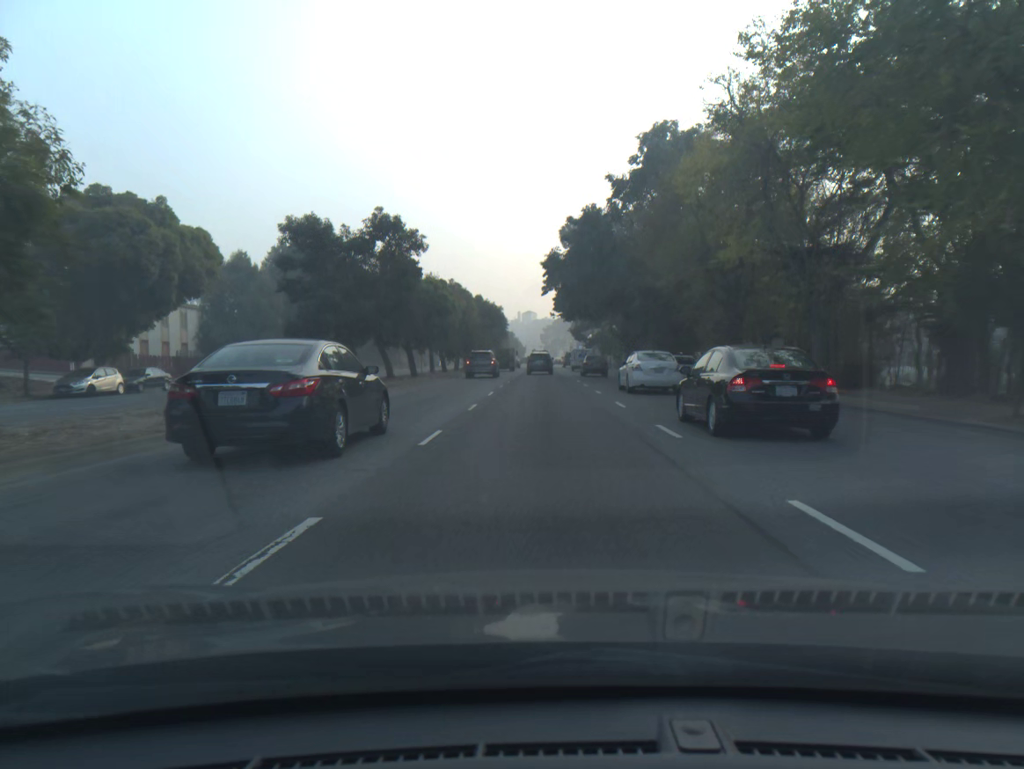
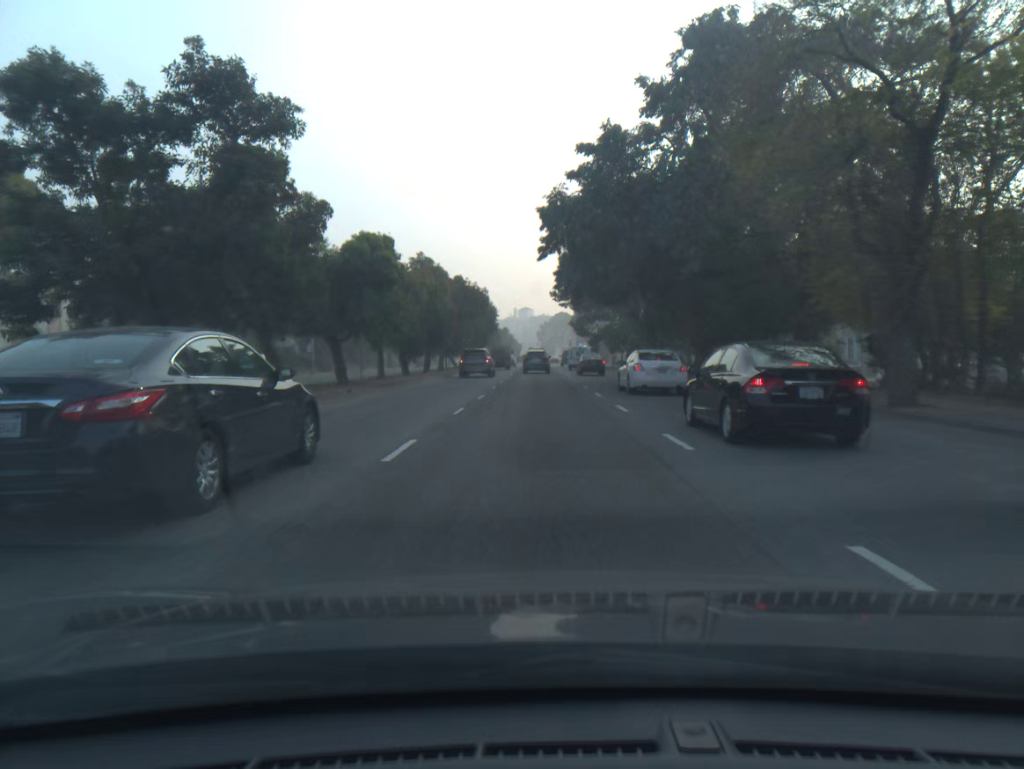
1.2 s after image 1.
(+0.1, +16.4) m; 0°
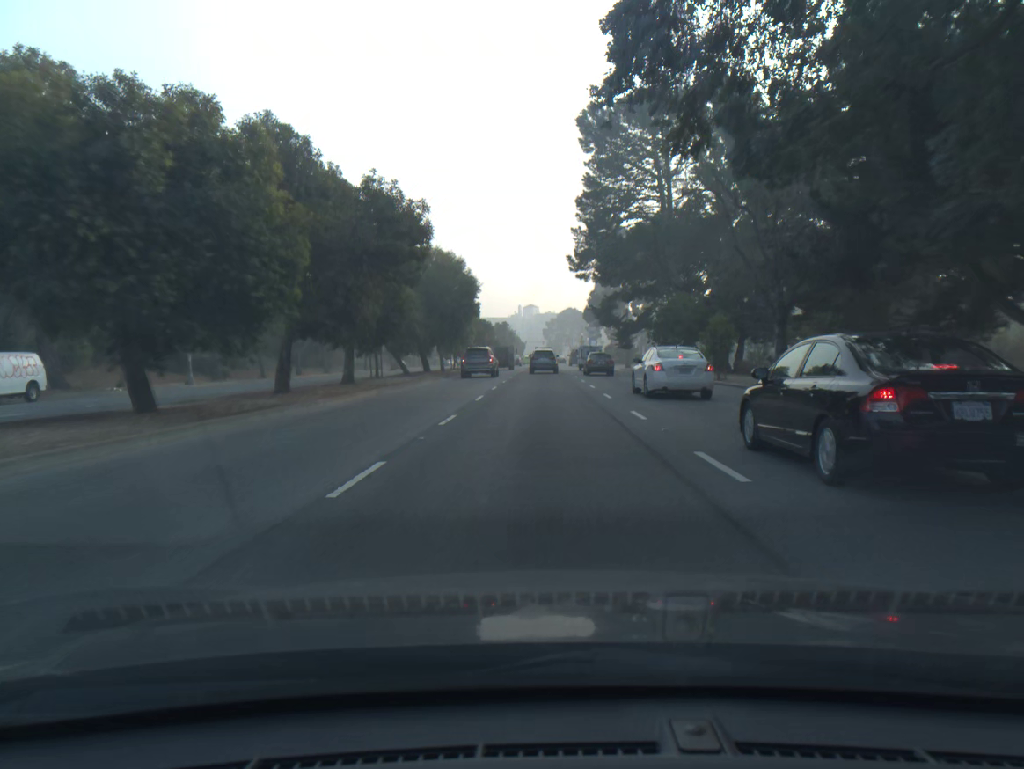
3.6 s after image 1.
(-0.2, +31.2) m; 0°
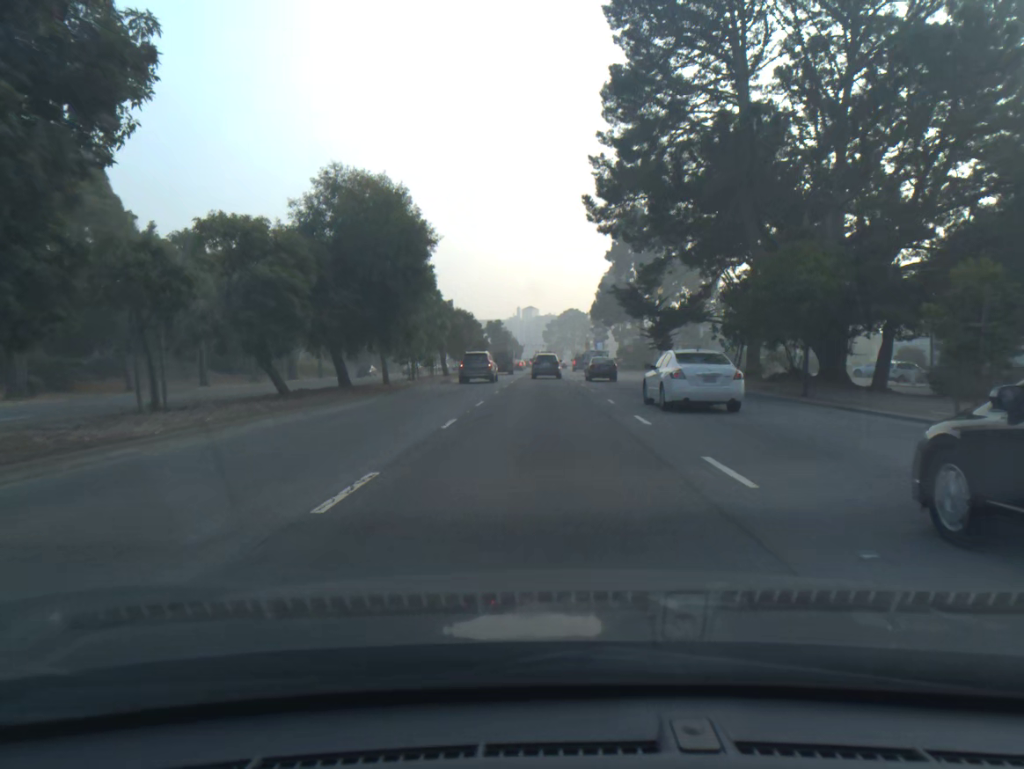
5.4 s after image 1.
(0.0, +22.1) m; 0°
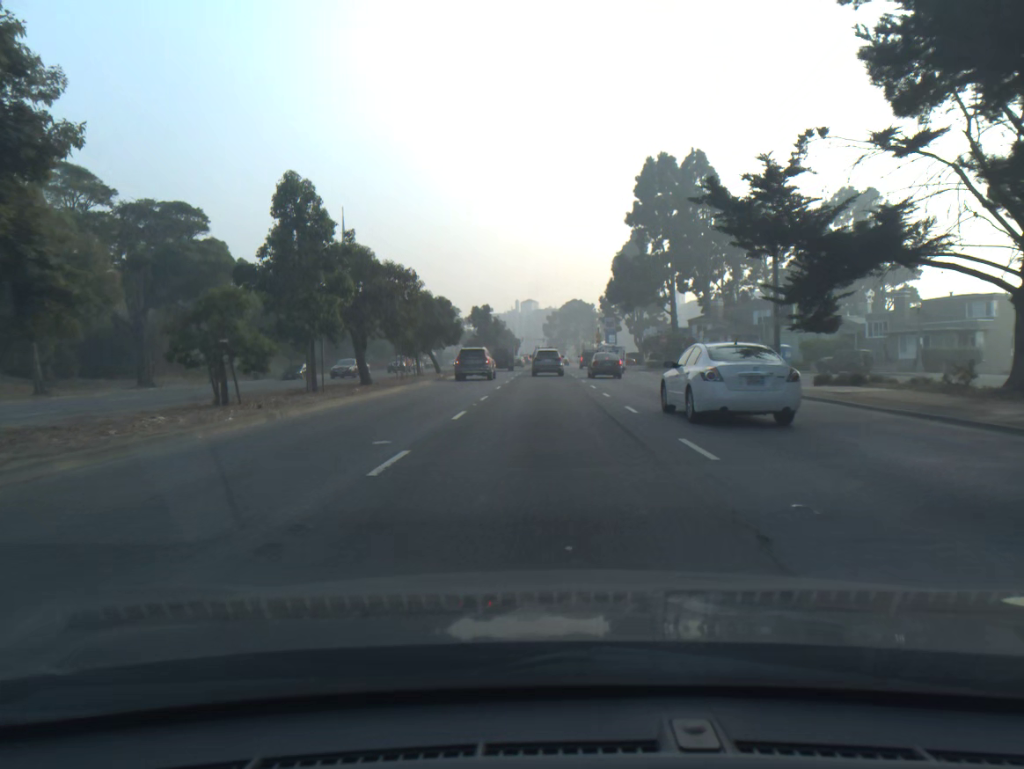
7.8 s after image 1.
(0.0, +27.6) m; 0°
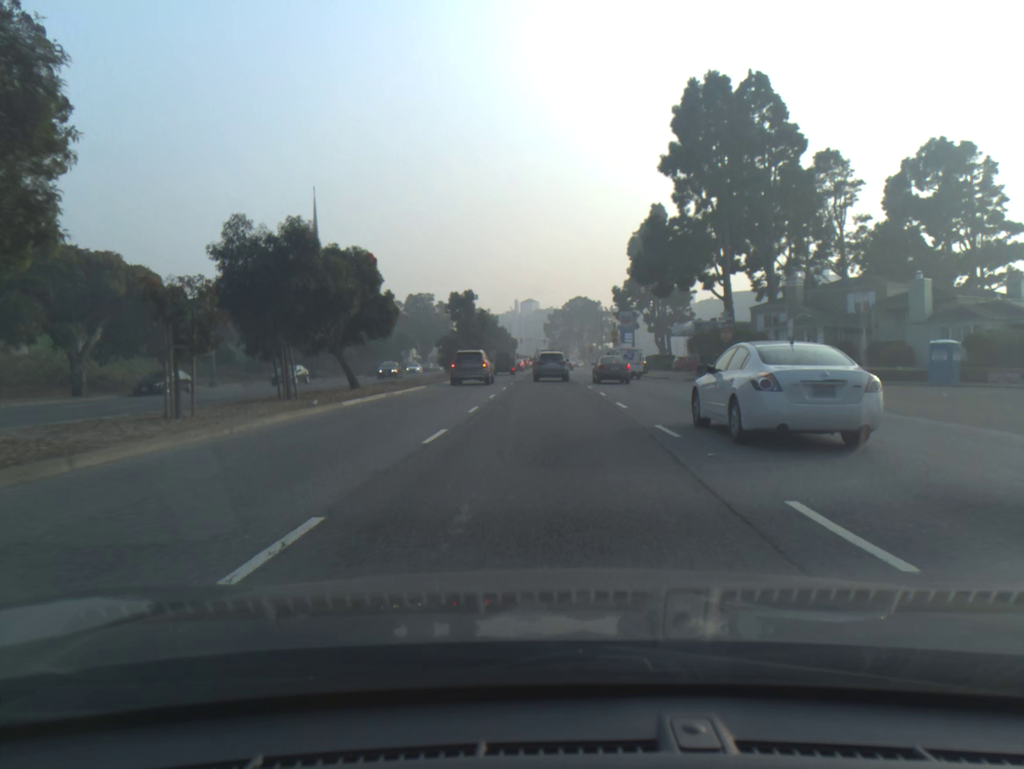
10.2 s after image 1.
(0.0, +25.6) m; 0°
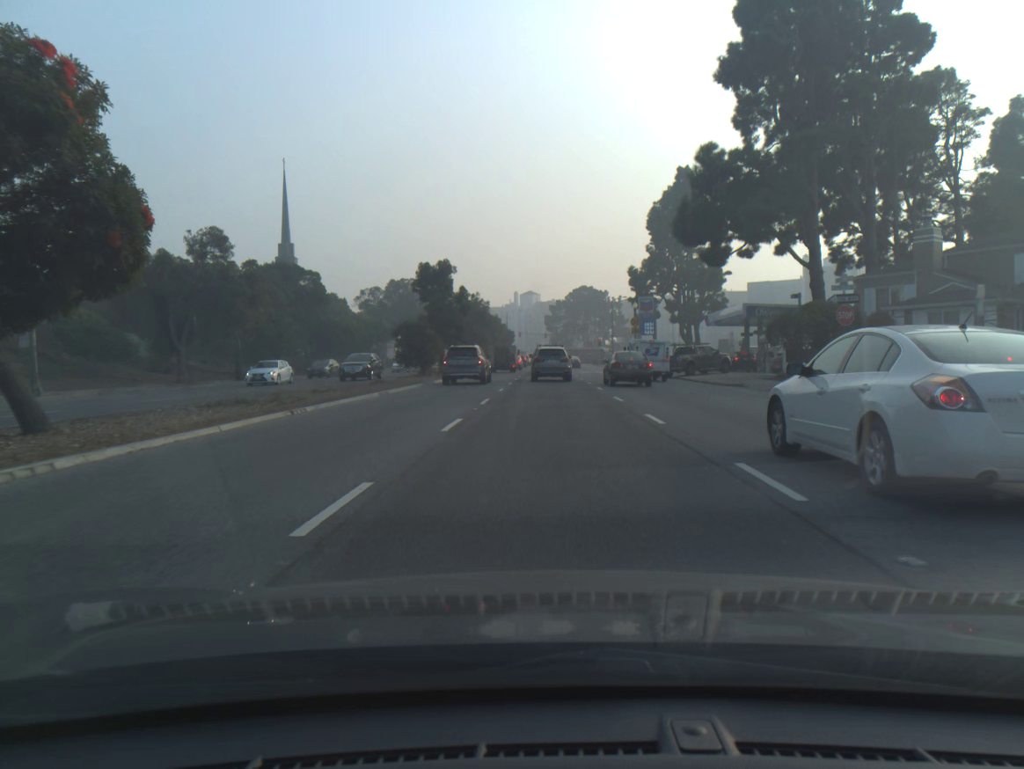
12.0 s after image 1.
(0.0, +19.5) m; 0°
